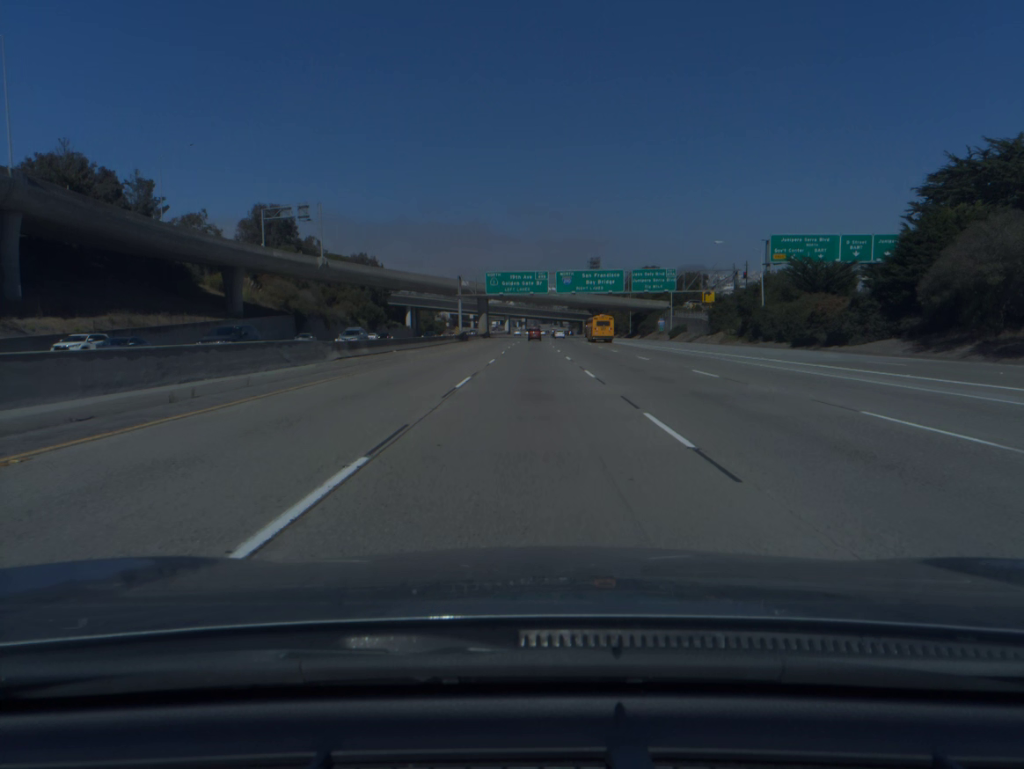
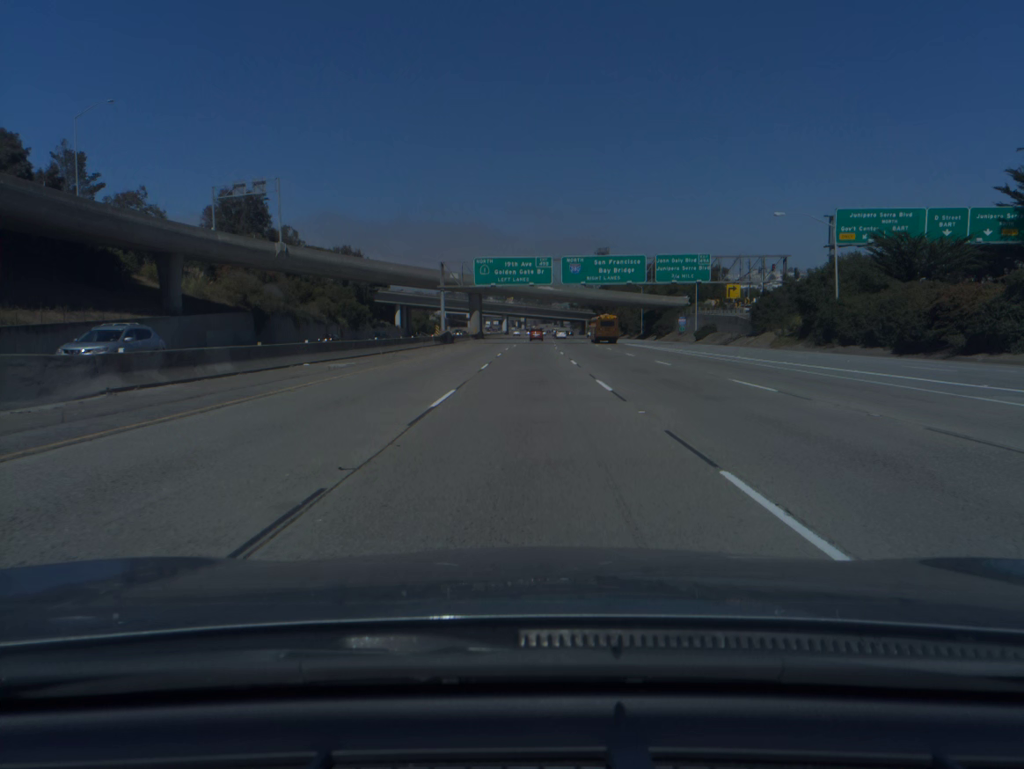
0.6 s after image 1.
(0.0, +19.5) m; 0°
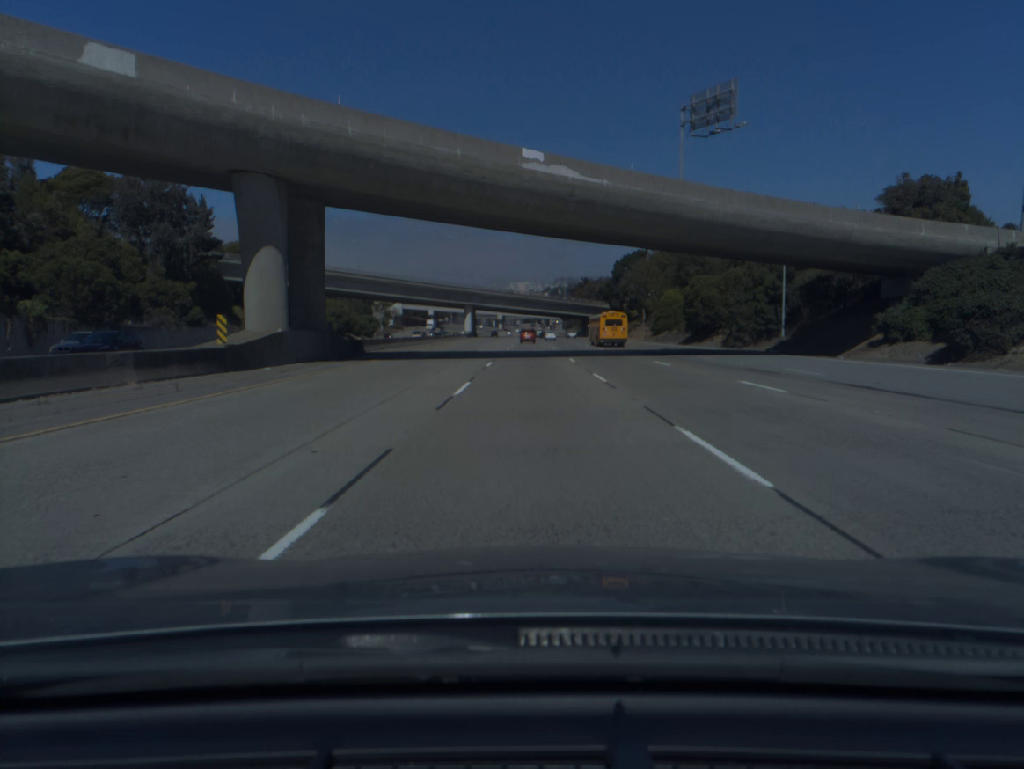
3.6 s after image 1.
(+0.7, +96.9) m; +1°
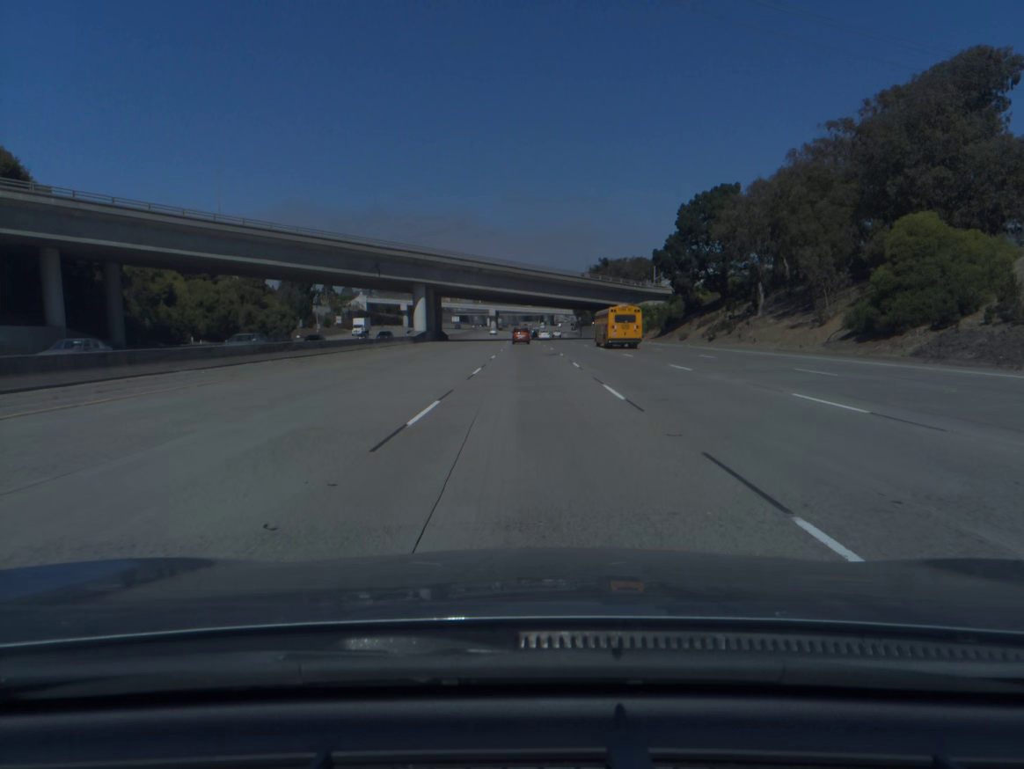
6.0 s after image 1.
(+0.1, +76.5) m; 0°
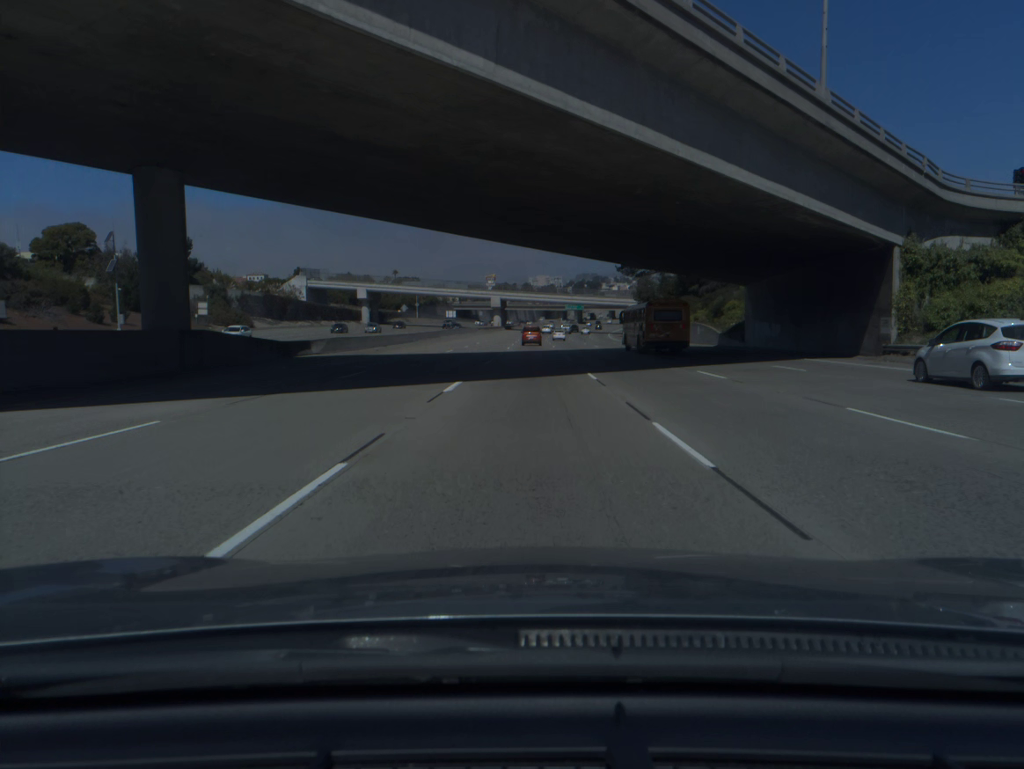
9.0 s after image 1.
(-1.1, +93.2) m; -1°
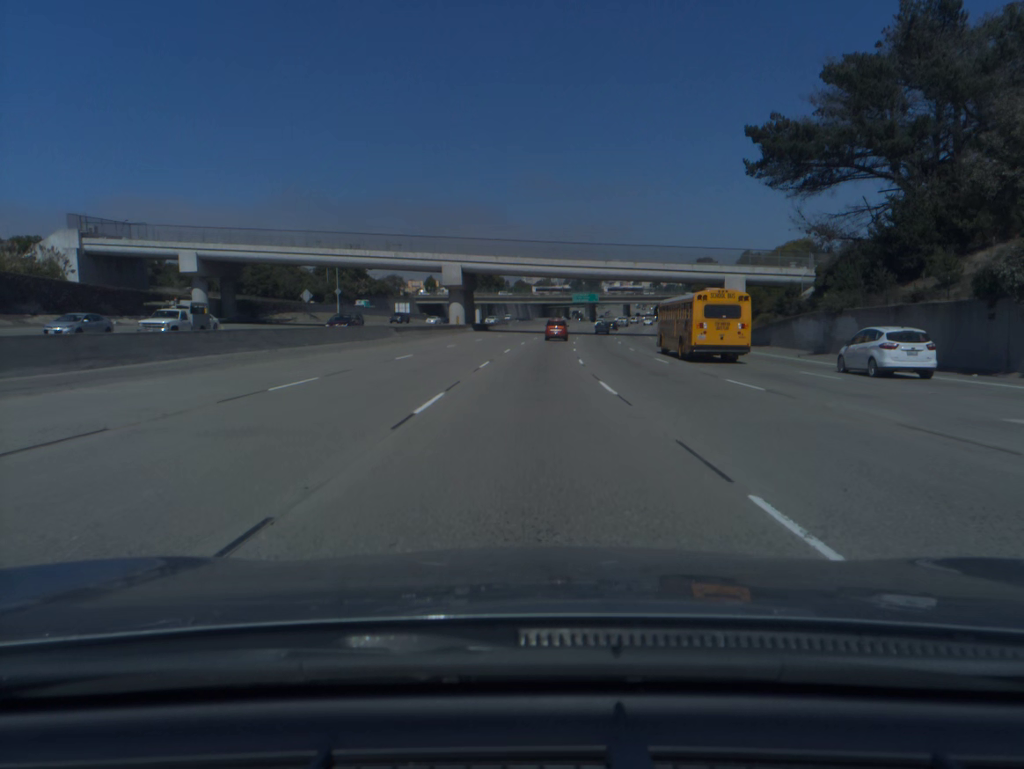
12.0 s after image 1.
(-0.1, +90.6) m; 0°
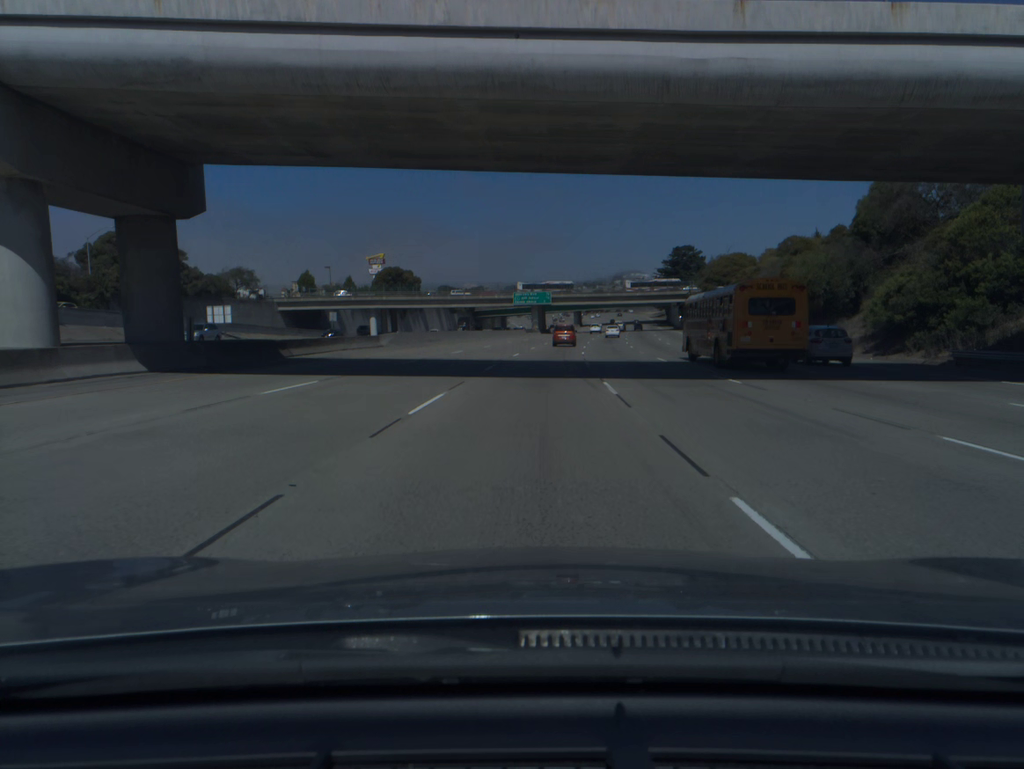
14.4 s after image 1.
(+2.4, +71.1) m; +5°
